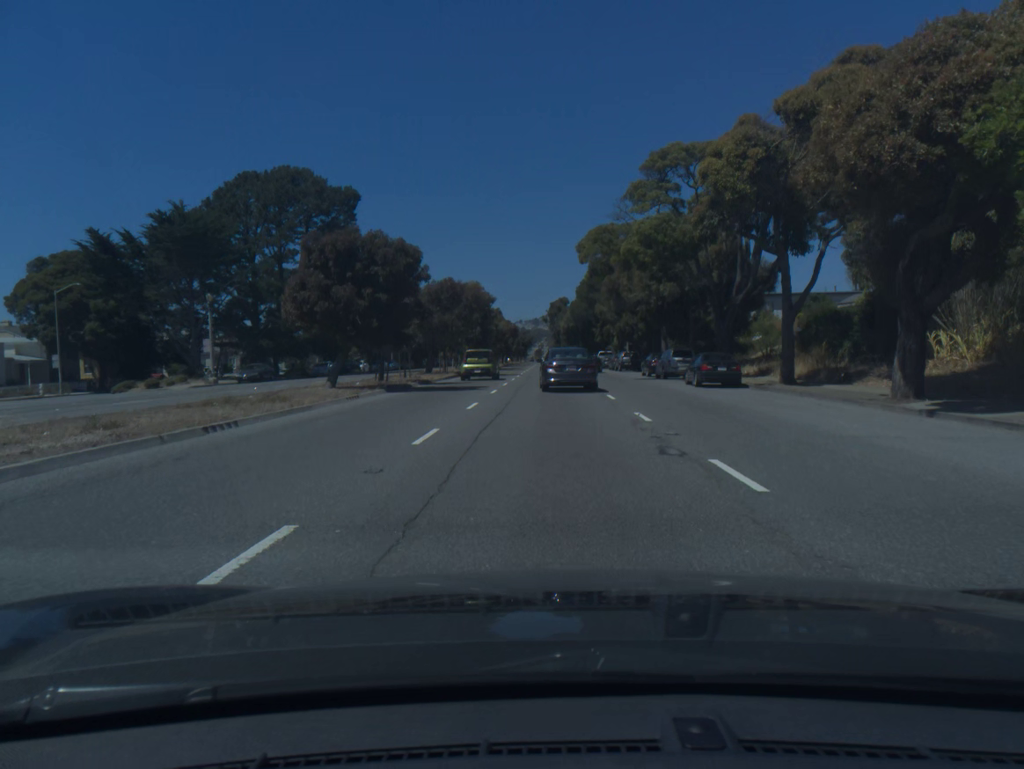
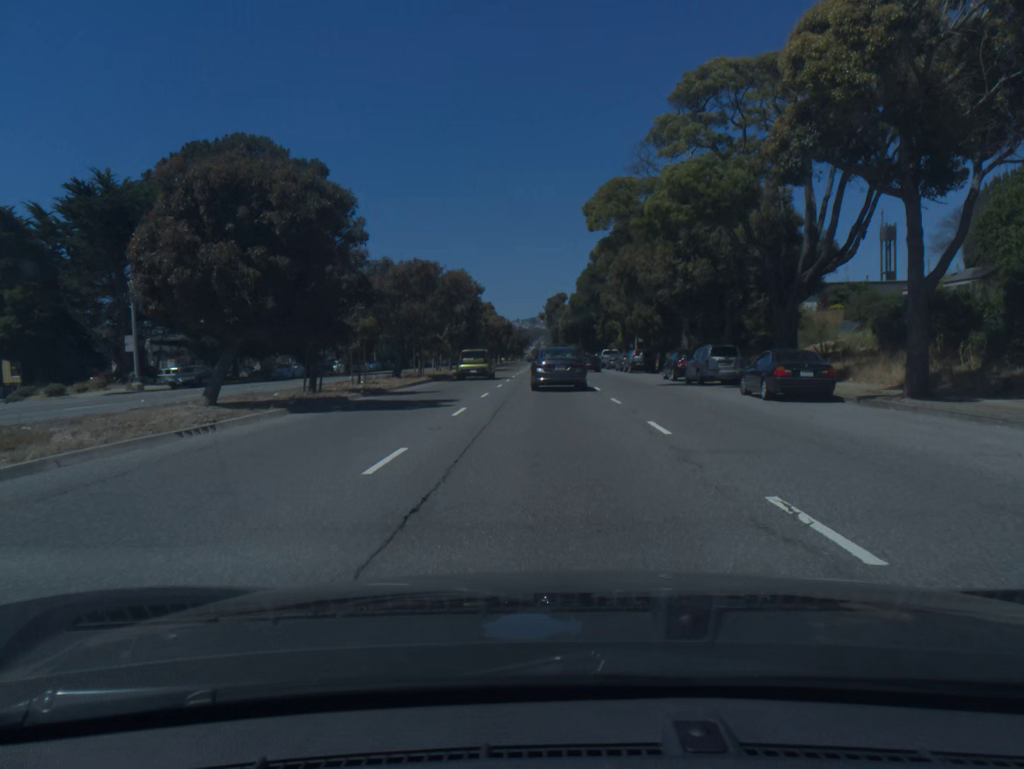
(0.0, +9.9) m; 0°
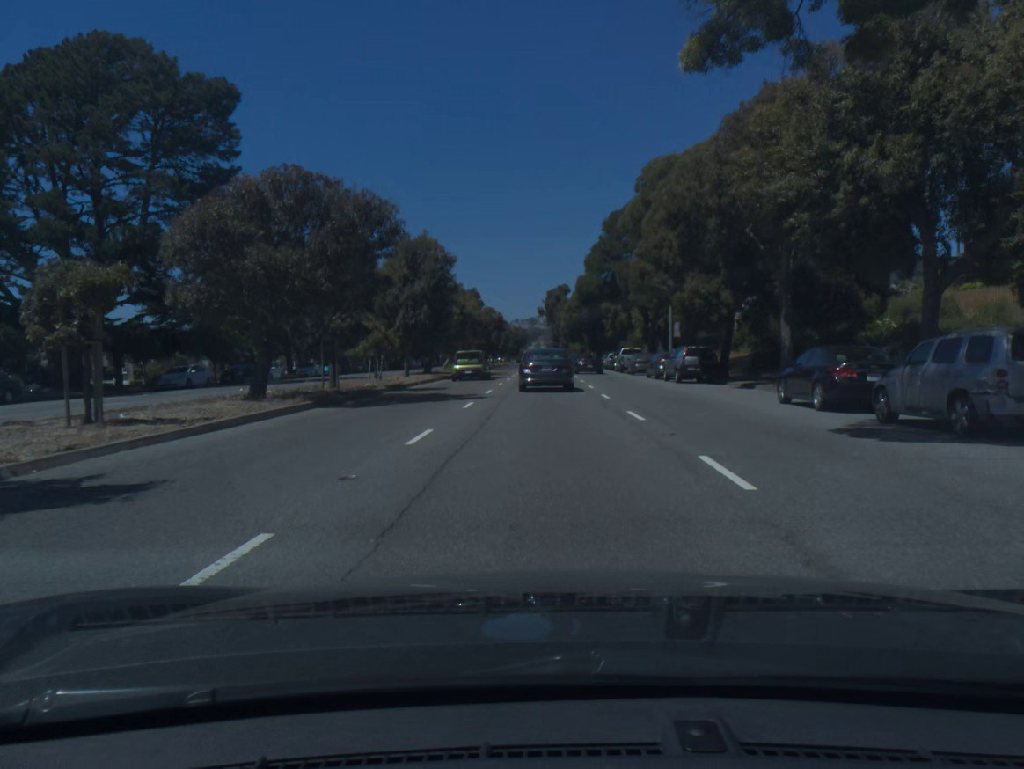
(0.0, +19.7) m; 0°
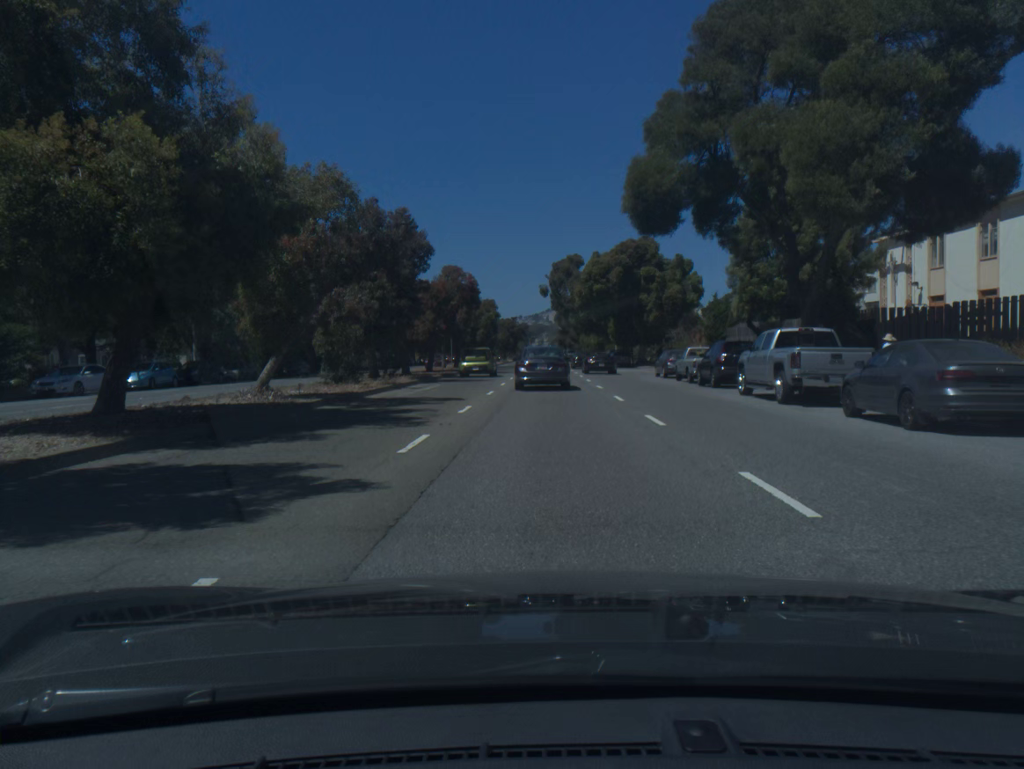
(-0.2, +38.2) m; 0°
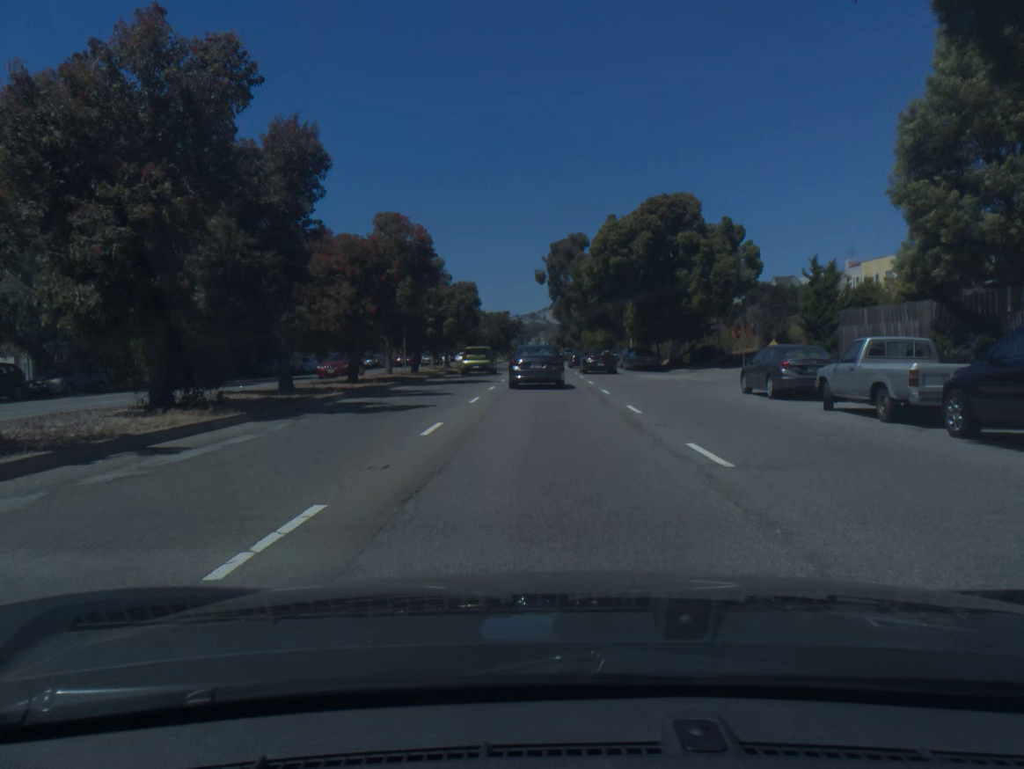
(0.0, +19.3) m; 0°
